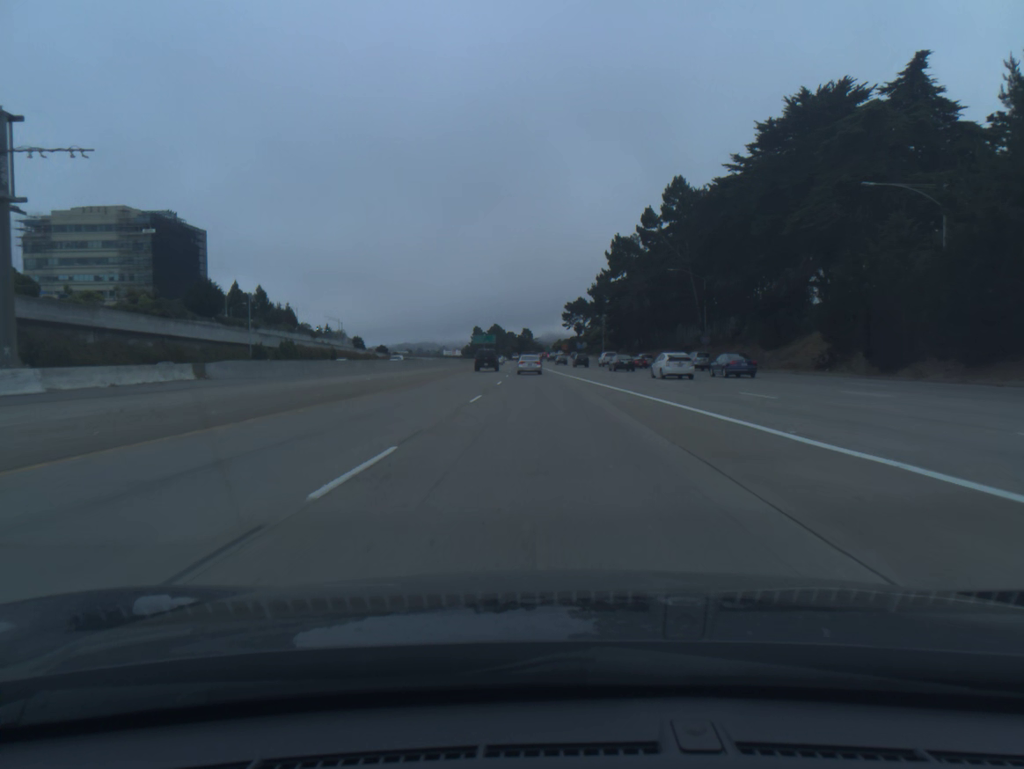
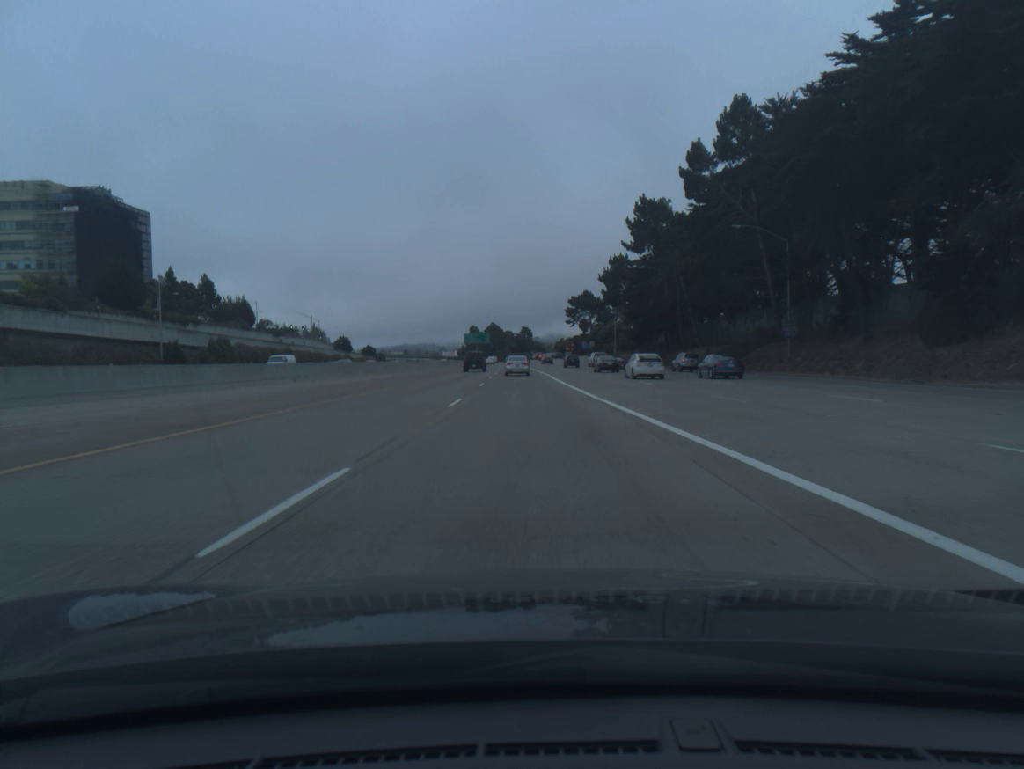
(0.0, +30.9) m; 0°
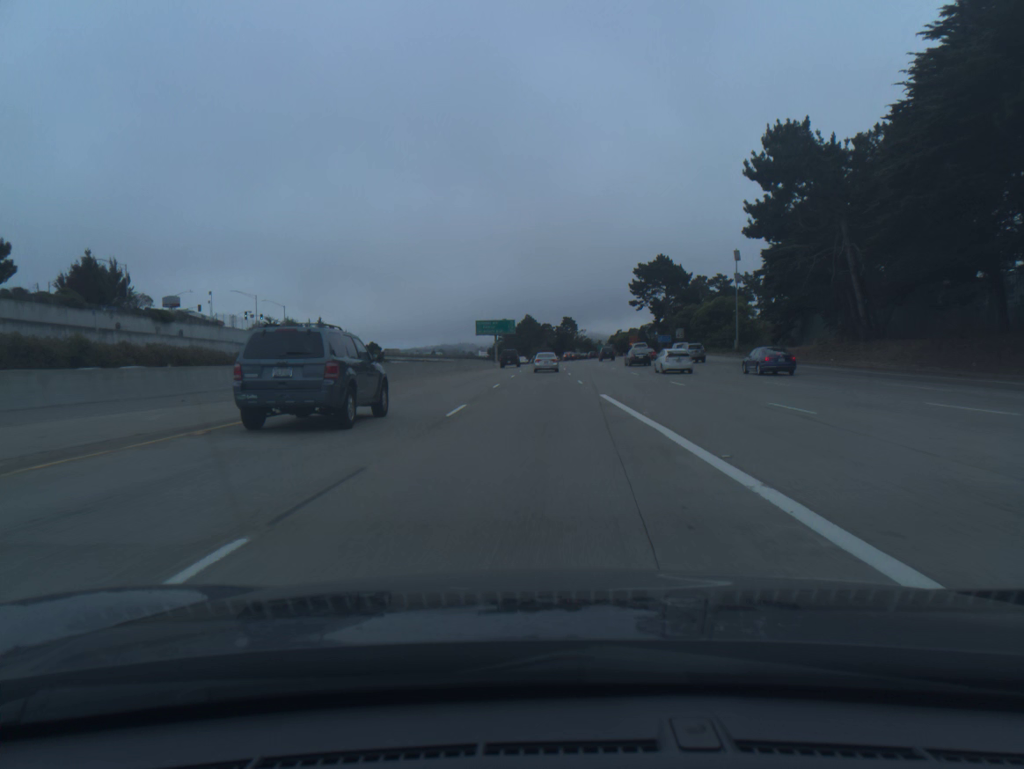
(-2.4, +76.6) m; -3°
